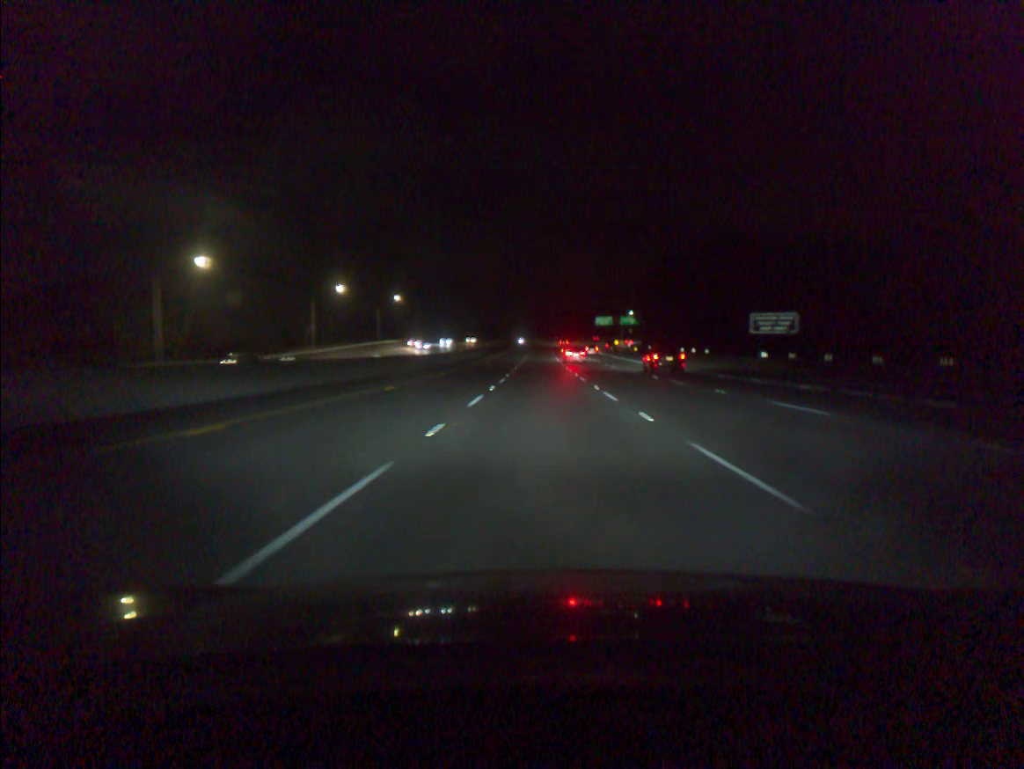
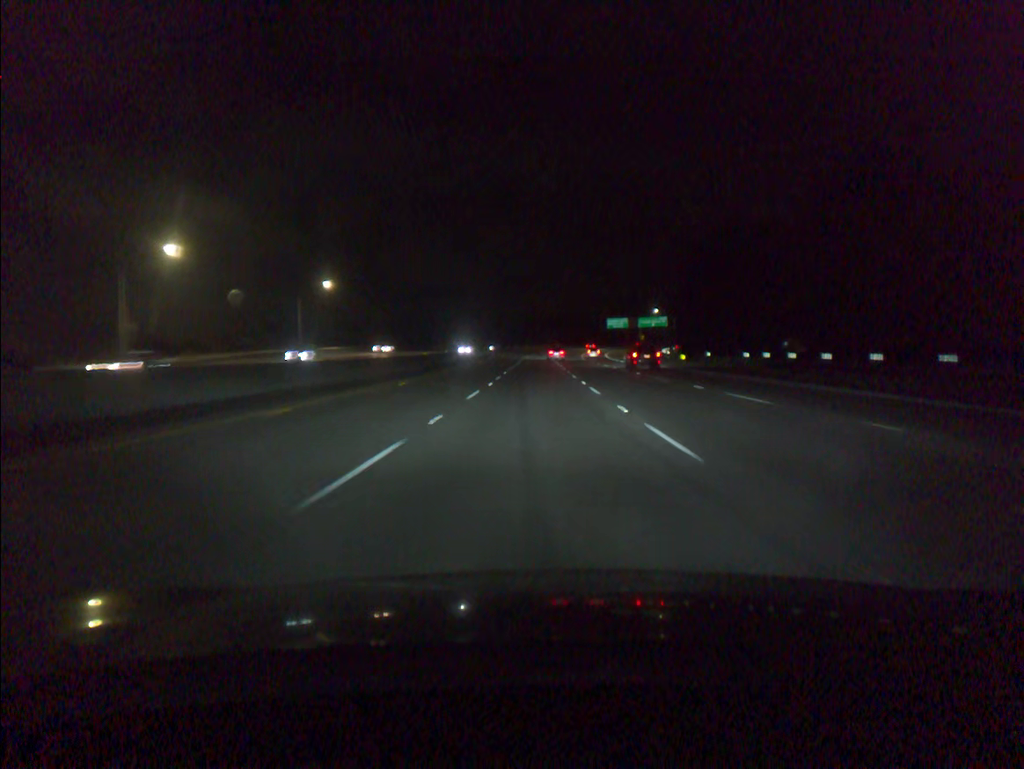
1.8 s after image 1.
(+0.2, +54.2) m; 0°
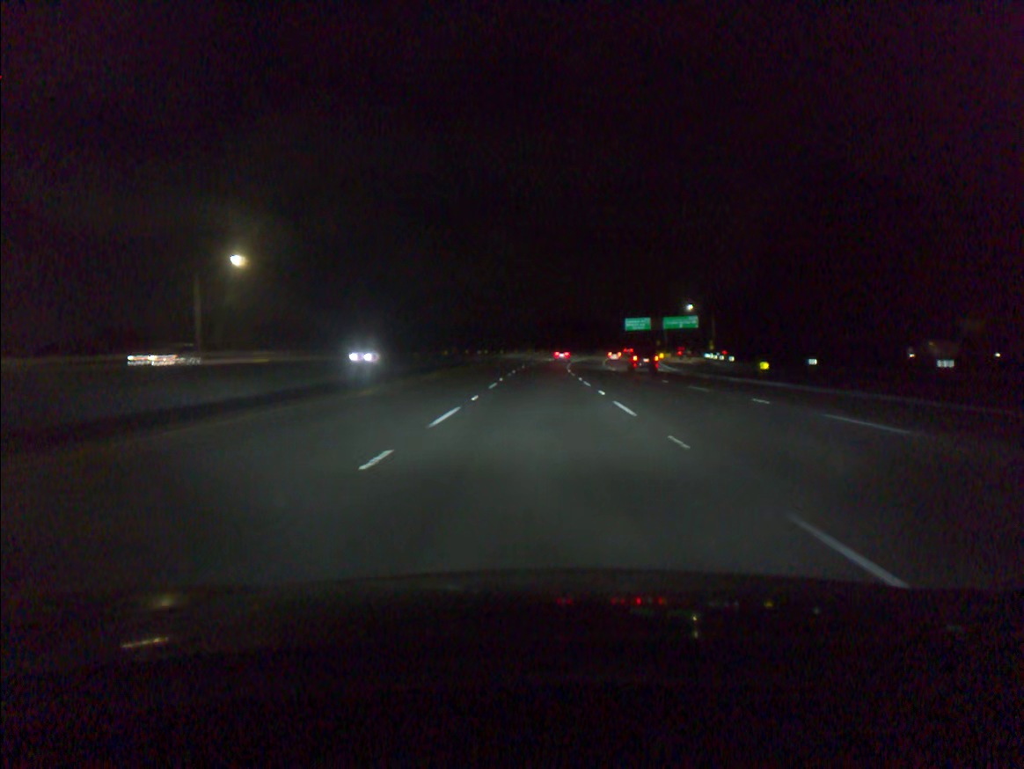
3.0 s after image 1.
(-0.1, +36.0) m; 0°
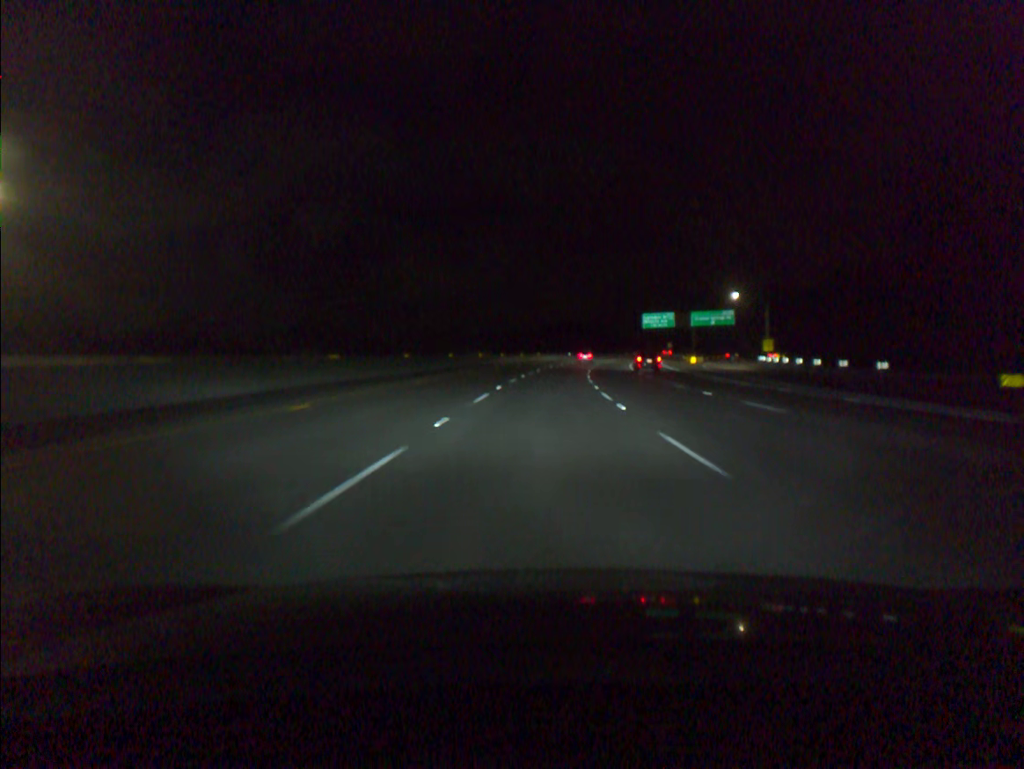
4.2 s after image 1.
(0.0, +36.0) m; 0°
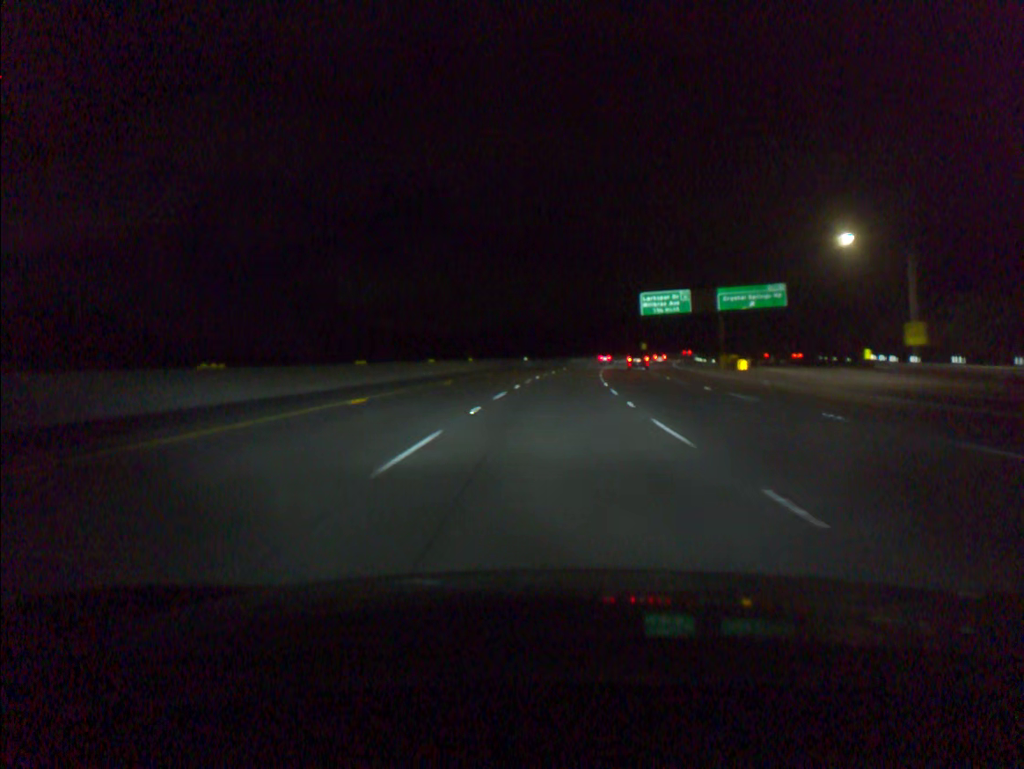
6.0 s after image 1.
(+1.3, +54.1) m; +3°
